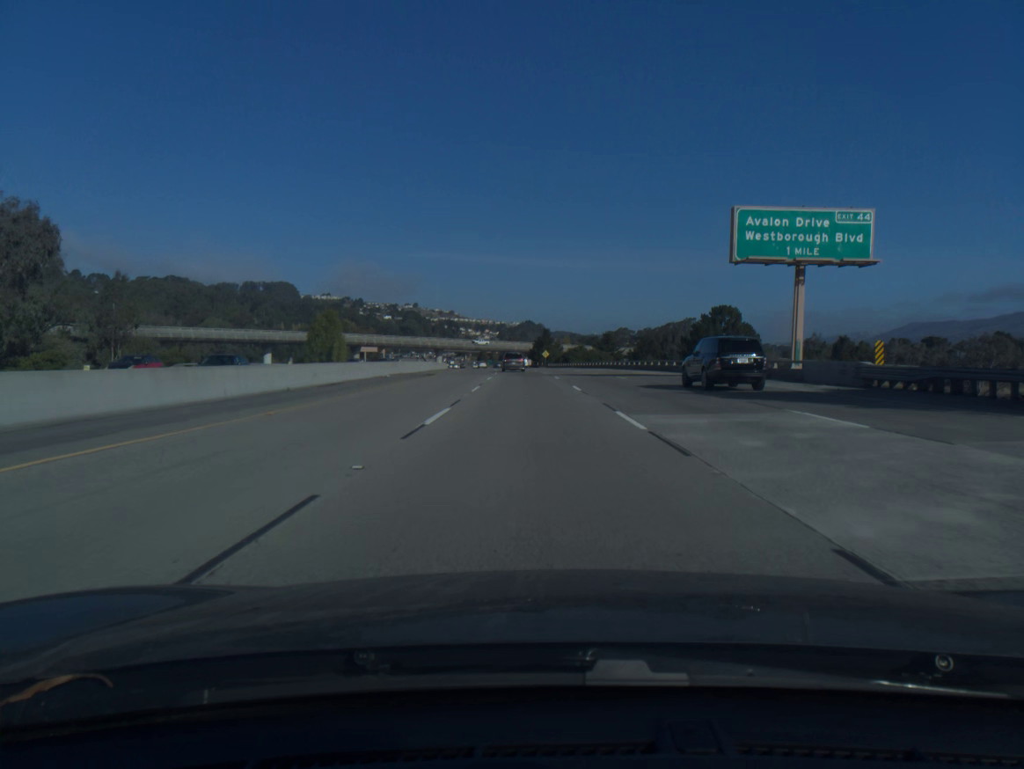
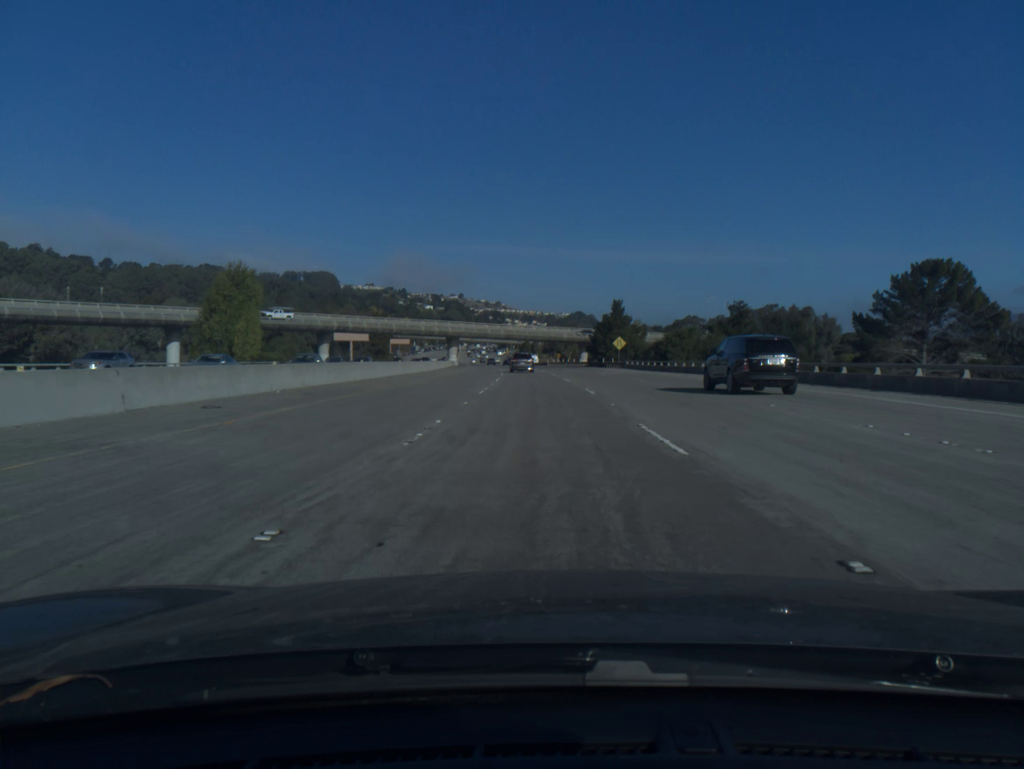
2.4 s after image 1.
(-2.3, +75.8) m; -3°
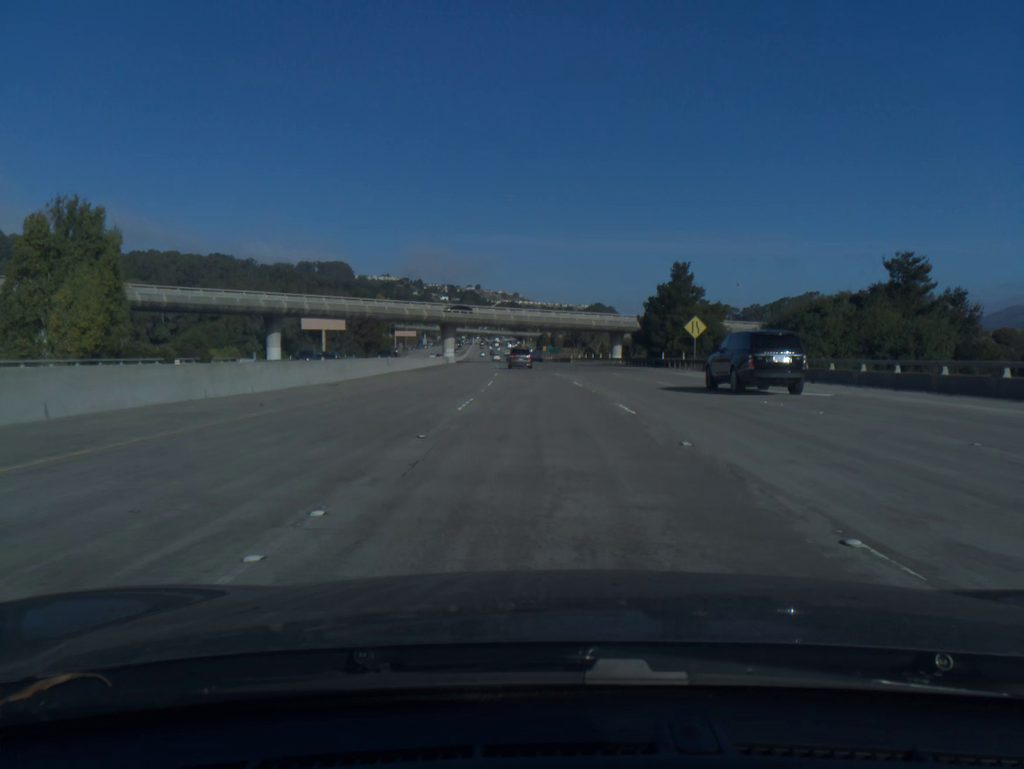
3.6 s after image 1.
(-0.5, +37.9) m; -1°
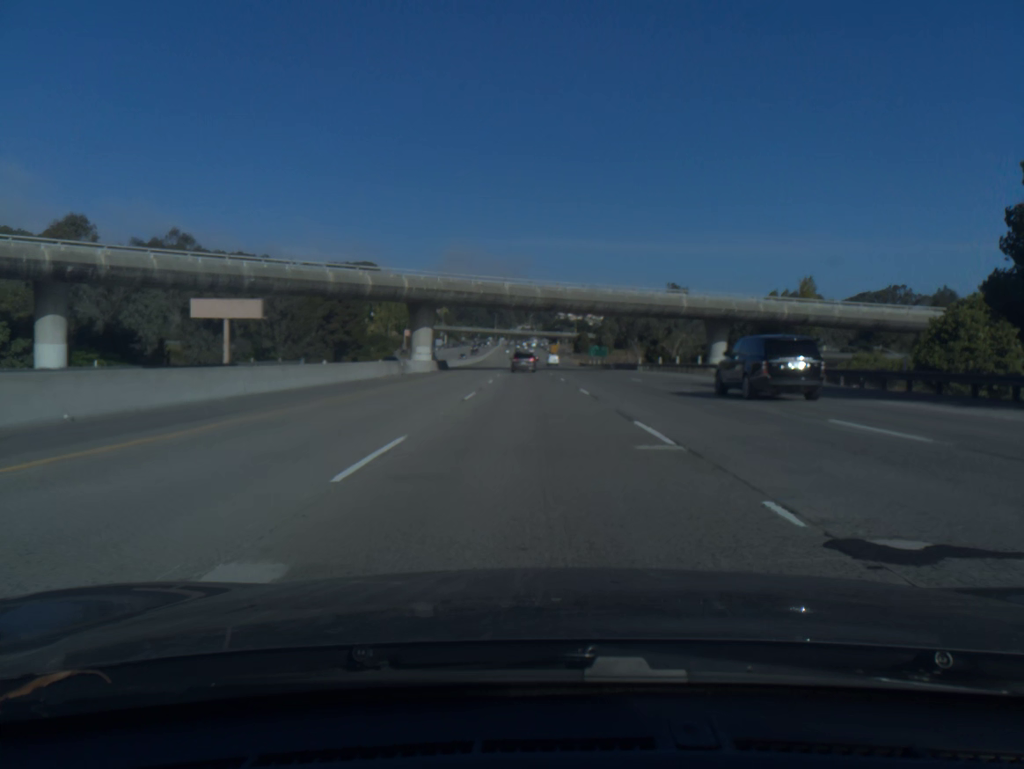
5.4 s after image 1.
(-1.1, +56.8) m; -2°
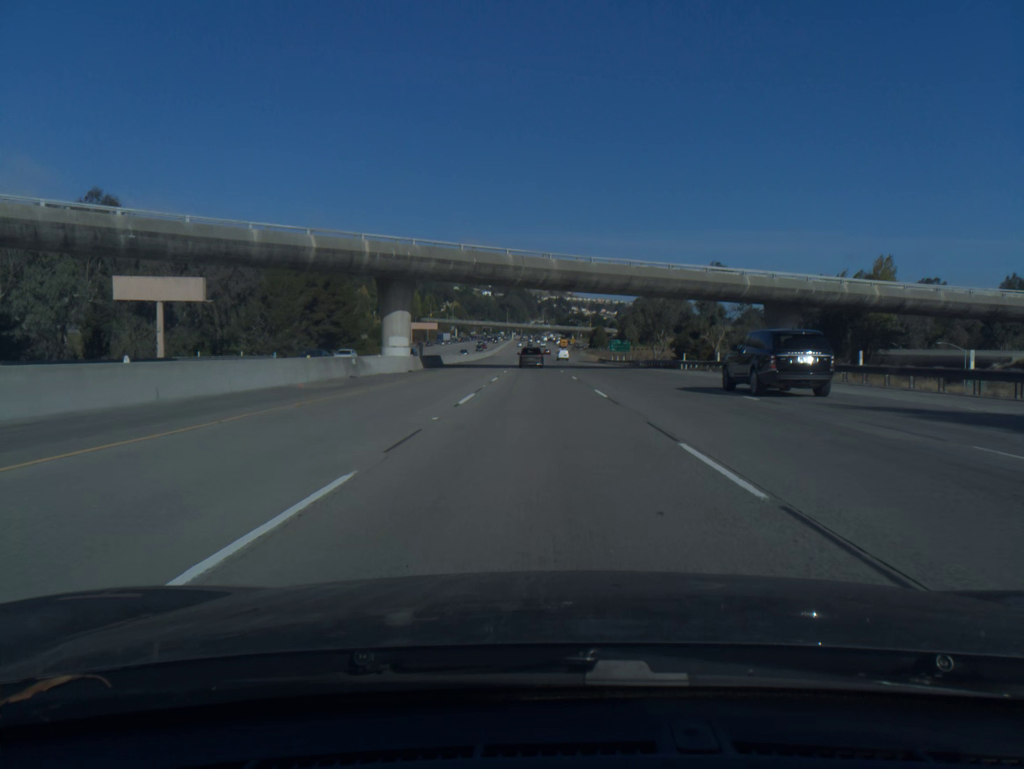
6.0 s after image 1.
(-0.1, +18.8) m; -1°
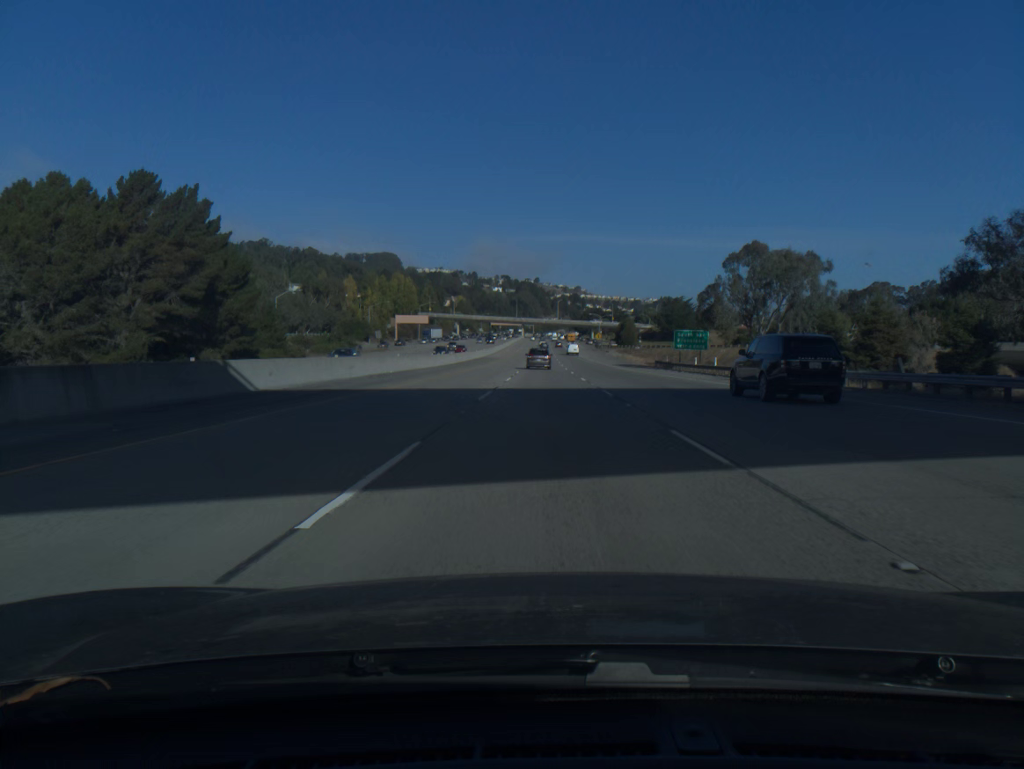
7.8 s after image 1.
(-0.7, +56.3) m; -1°
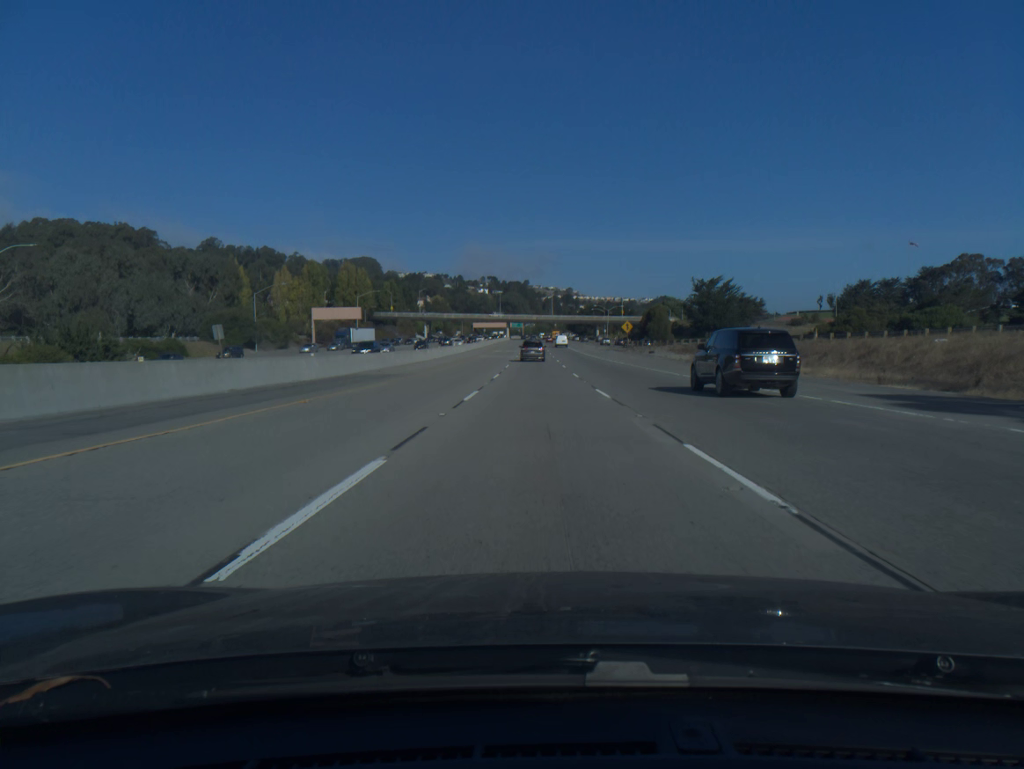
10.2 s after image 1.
(+0.3, +74.9) m; +1°
